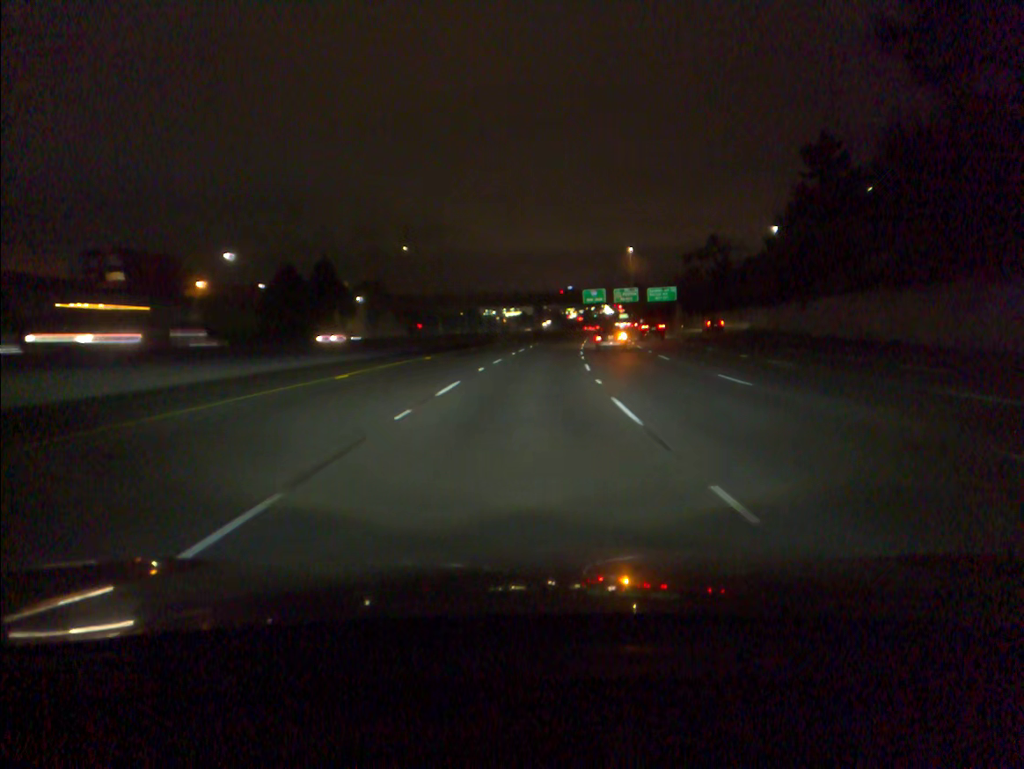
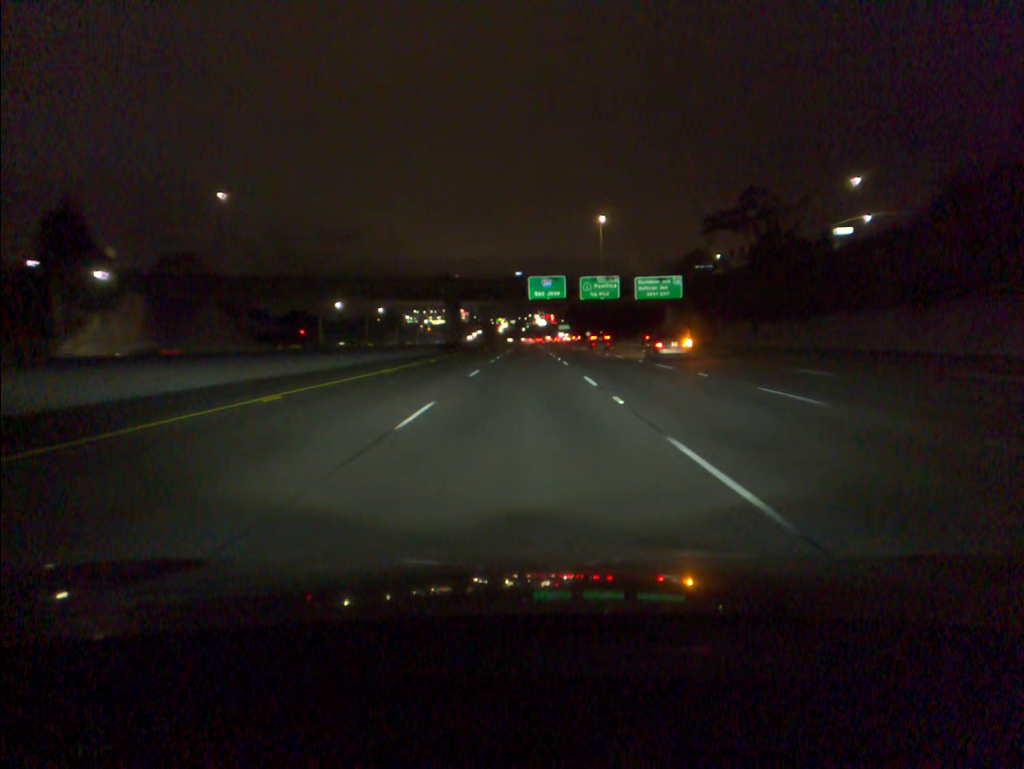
(+3.2, +64.0) m; +5°
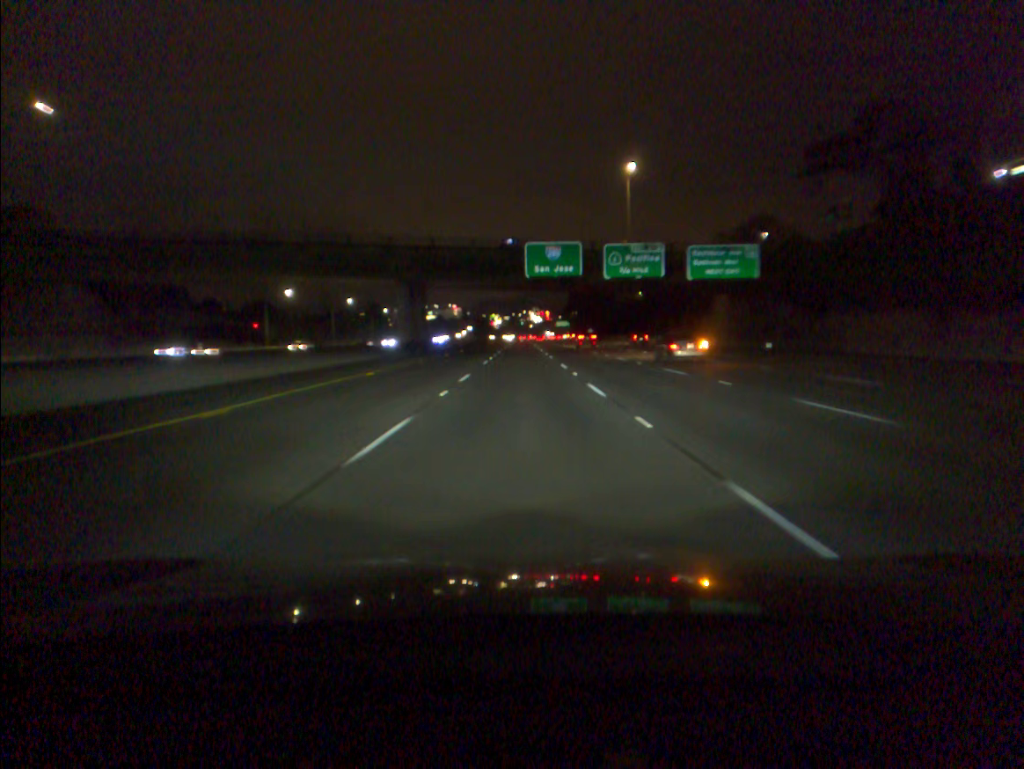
(+0.2, +32.1) m; 0°
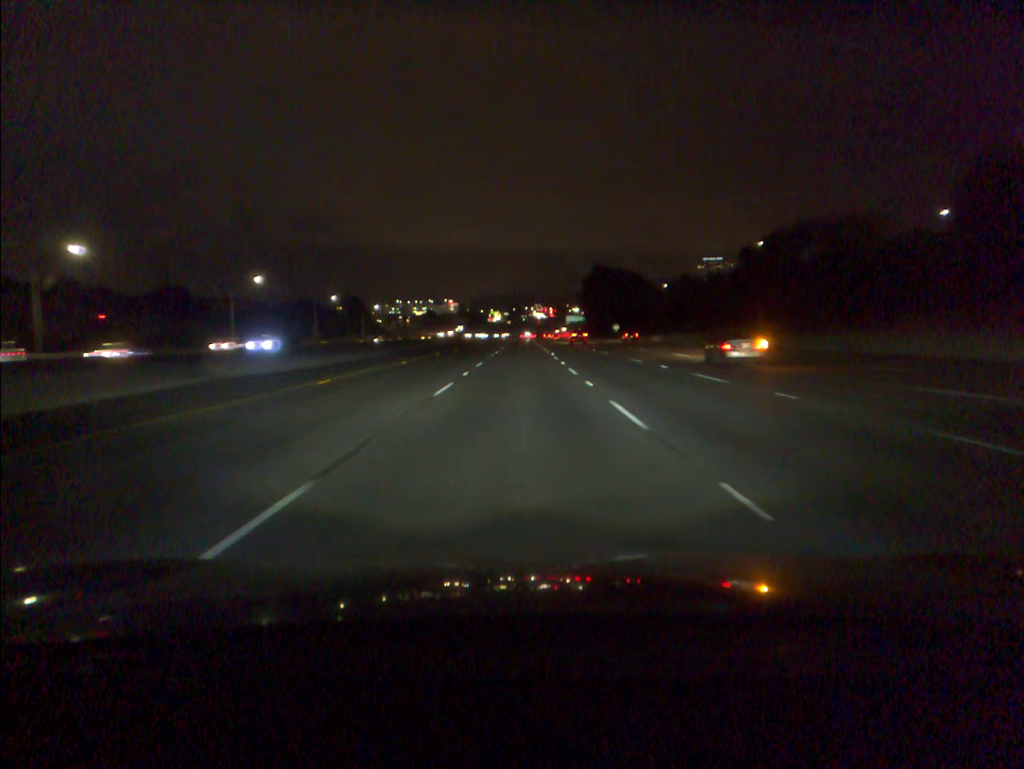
(+0.1, +64.7) m; 0°
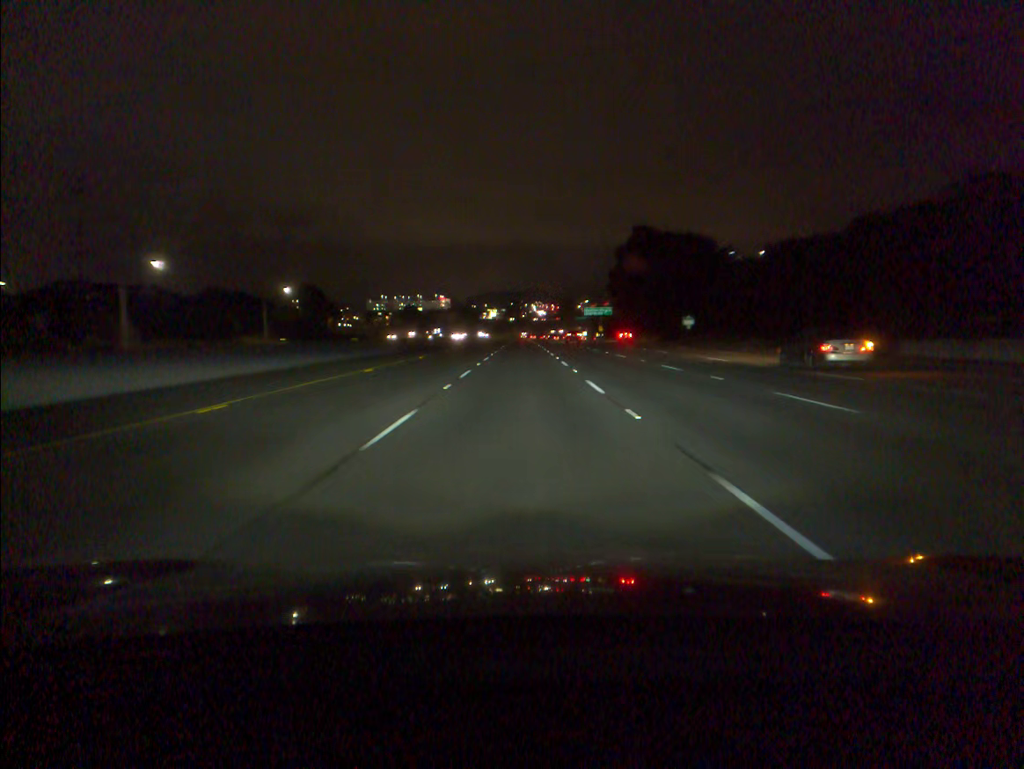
(+0.1, +81.1) m; 0°
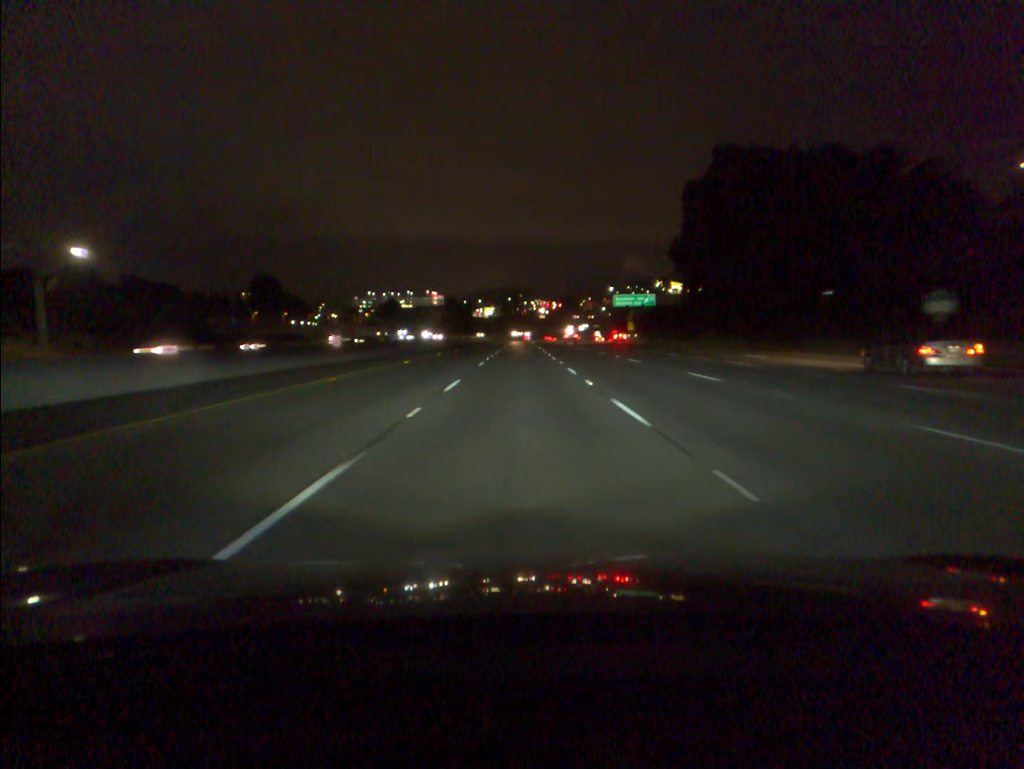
(0.0, +64.3) m; 0°
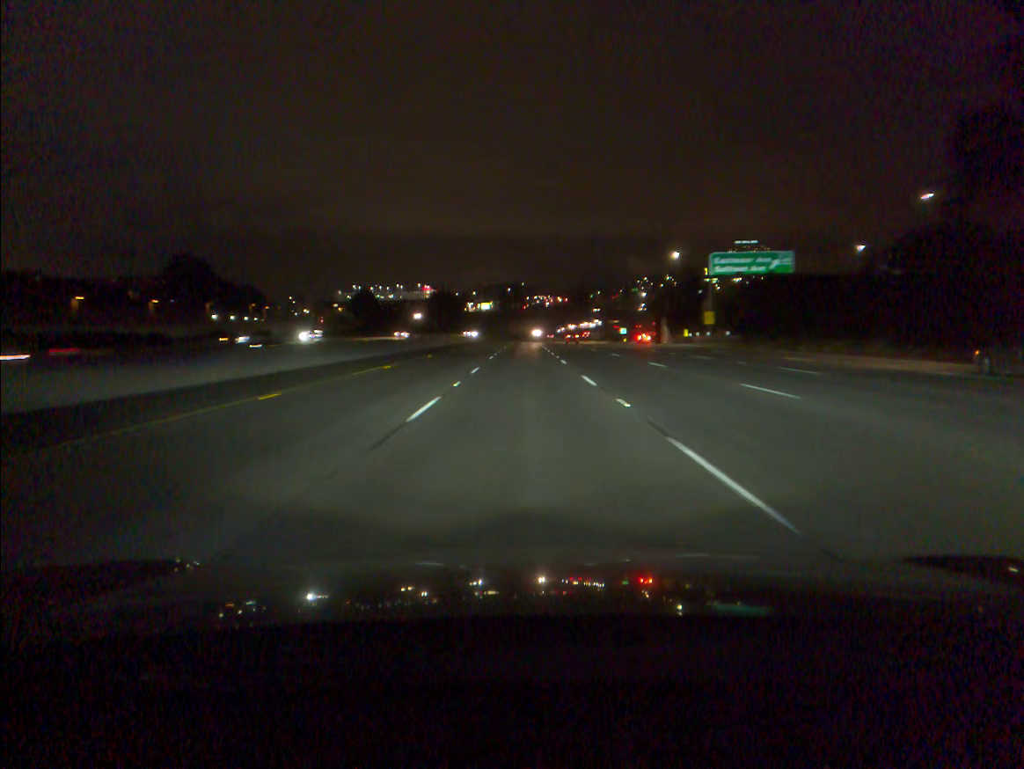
(0.0, +64.4) m; 0°
